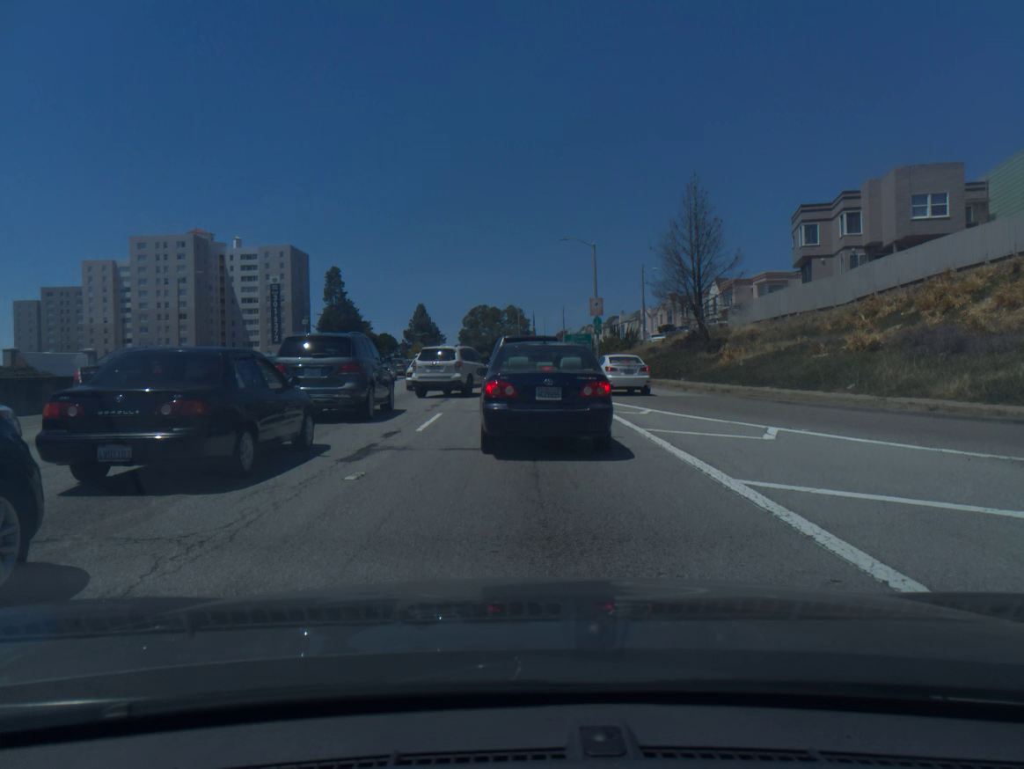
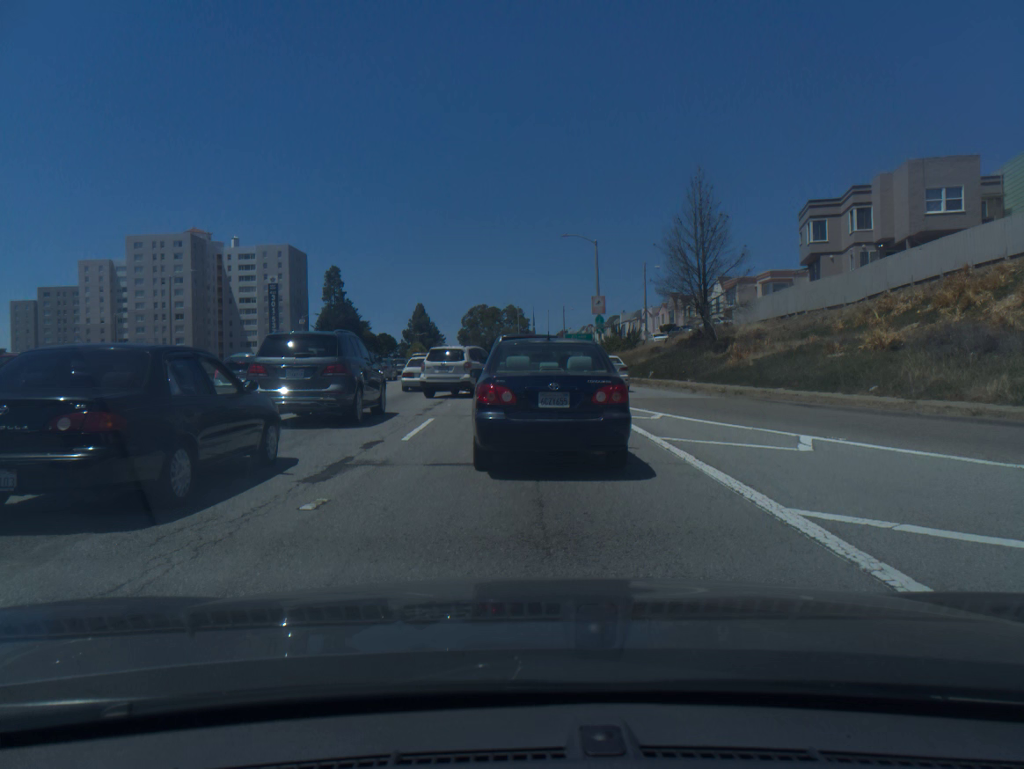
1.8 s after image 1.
(0.0, +1.6) m; 0°
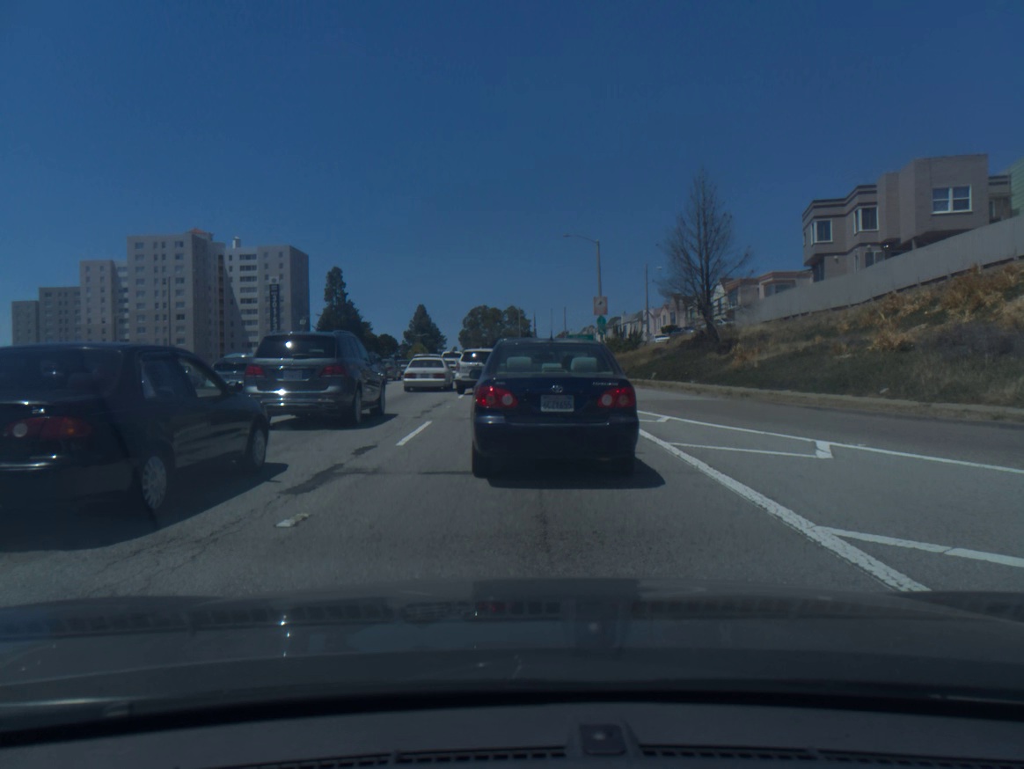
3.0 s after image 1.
(0.0, +0.6) m; 0°
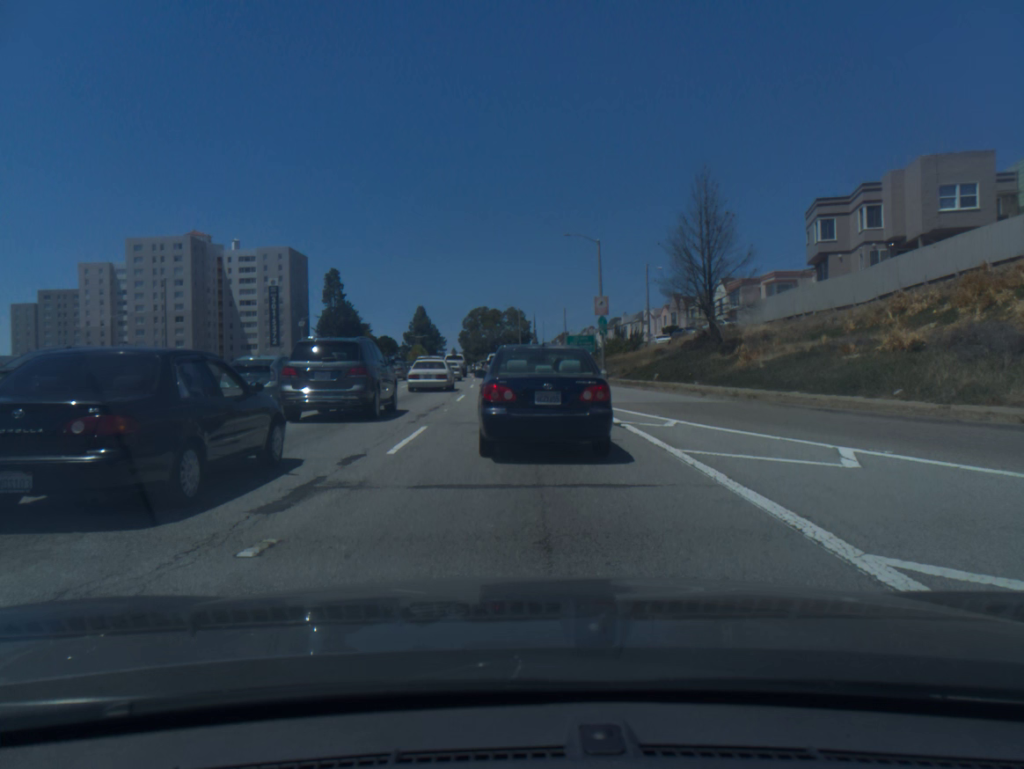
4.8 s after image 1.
(0.0, +0.8) m; 0°
